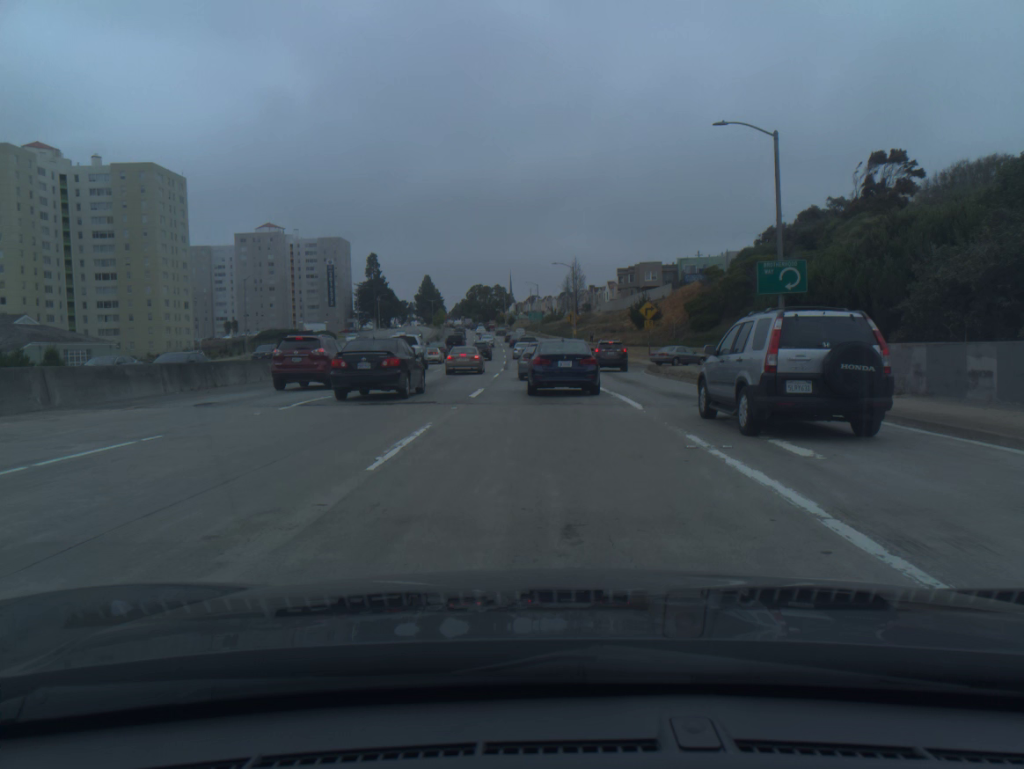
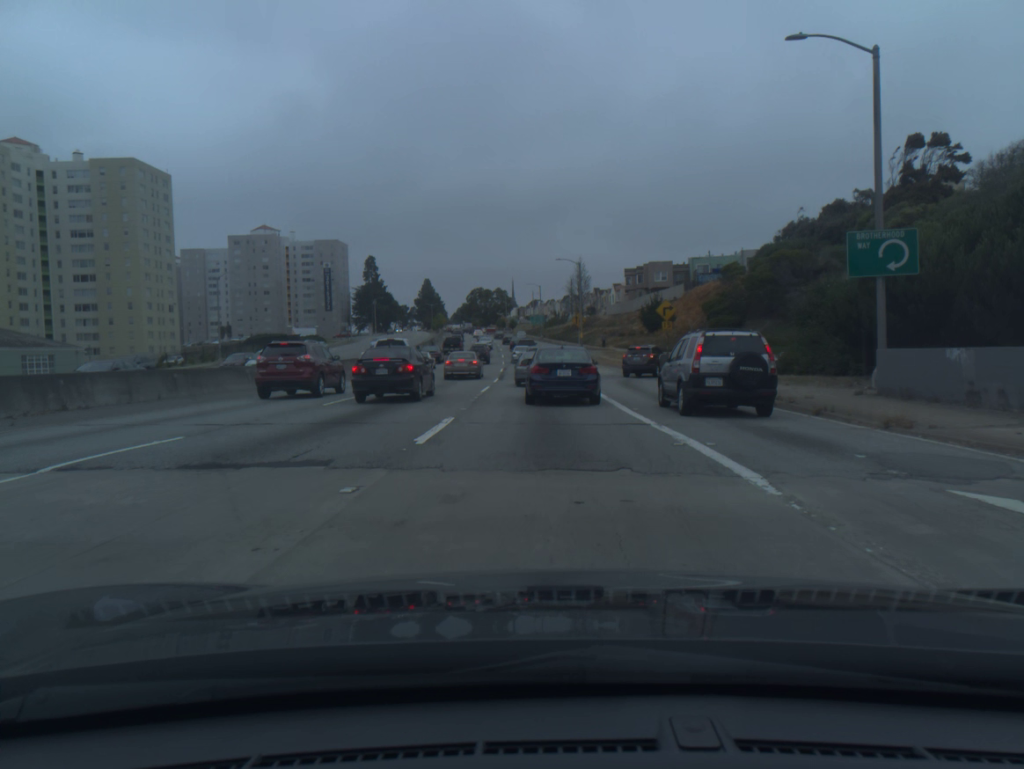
(0.0, +8.8) m; 0°
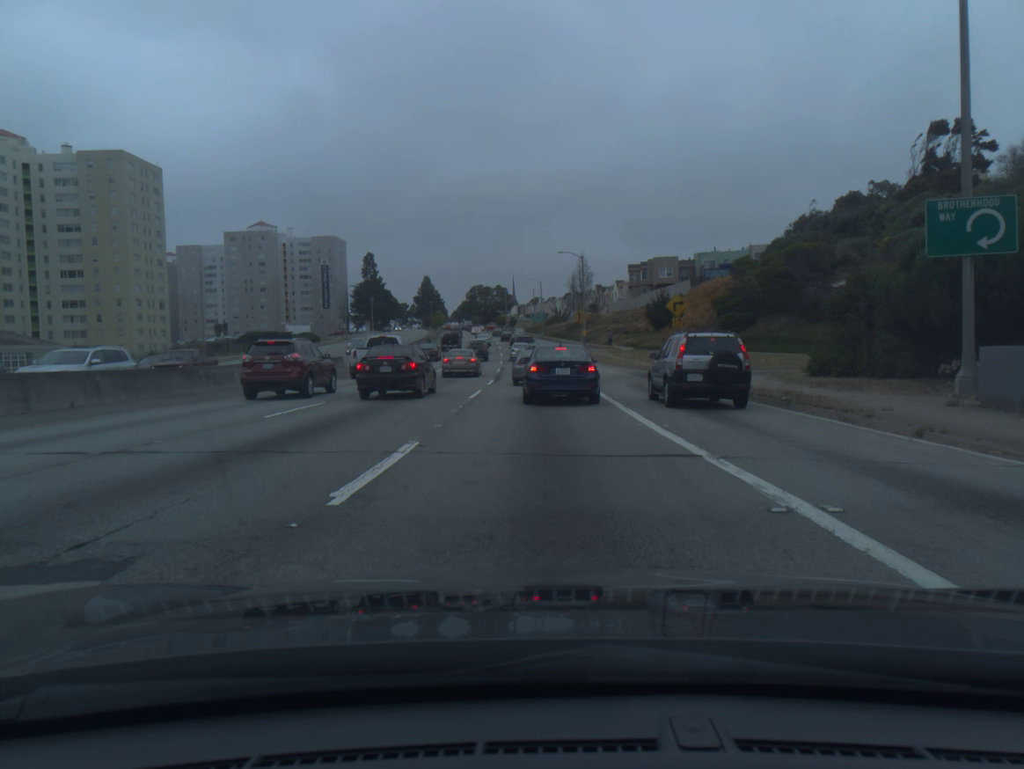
(0.0, +4.3) m; 0°
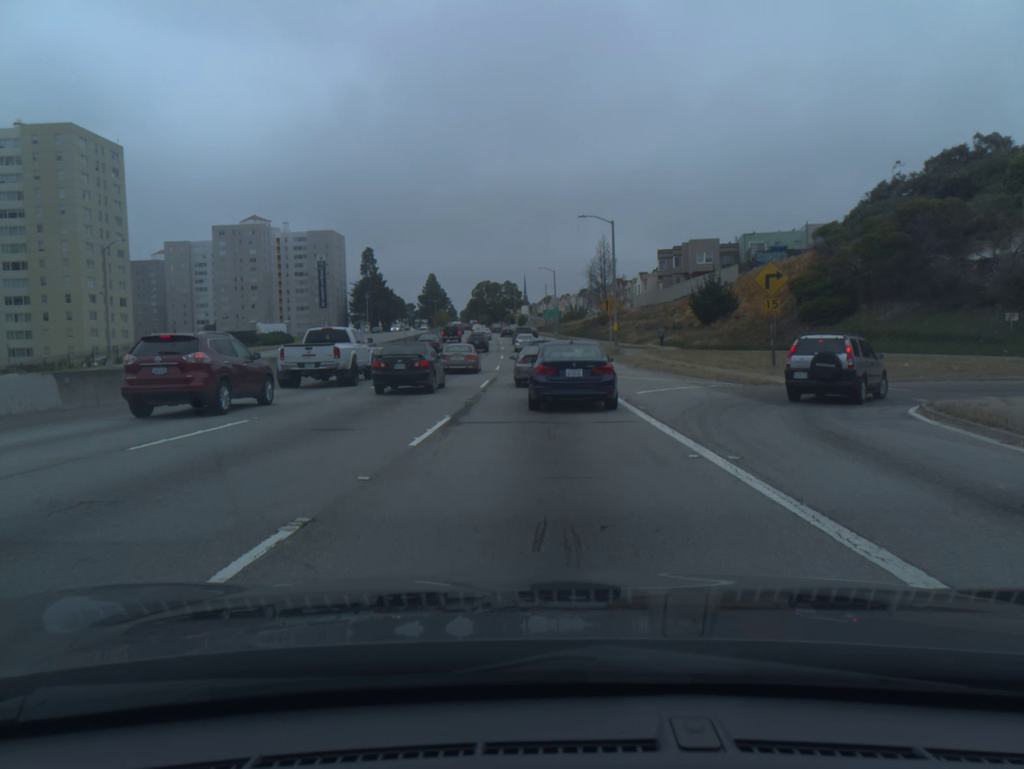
(-0.2, +19.9) m; -1°
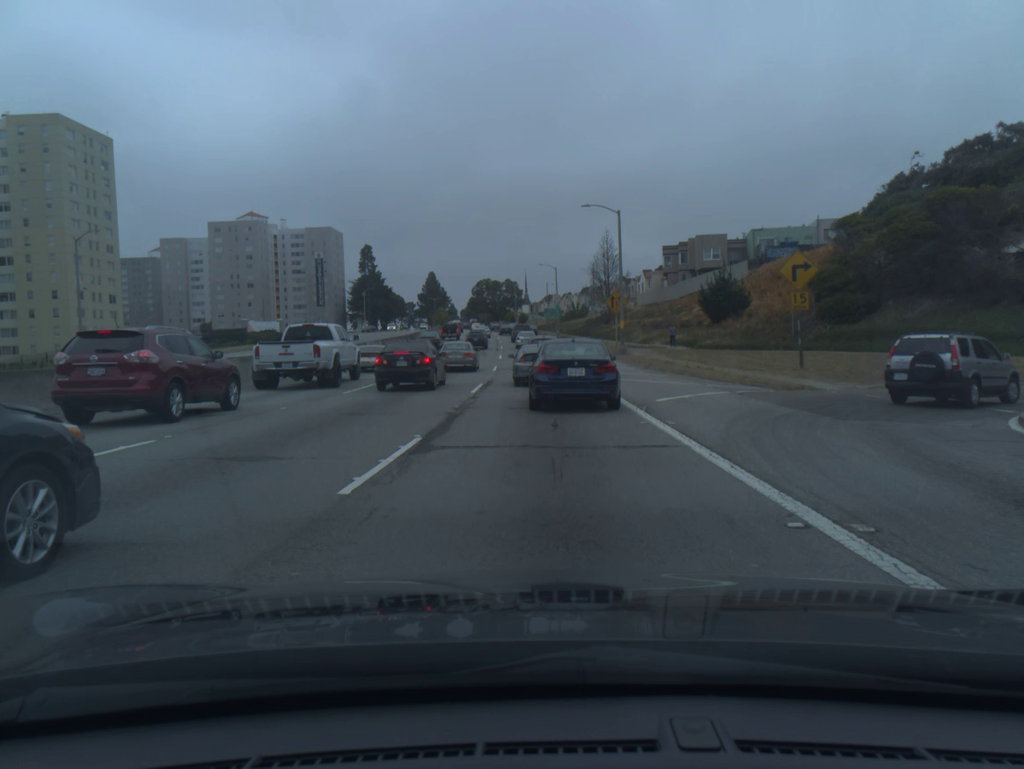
(0.0, +3.6) m; 0°
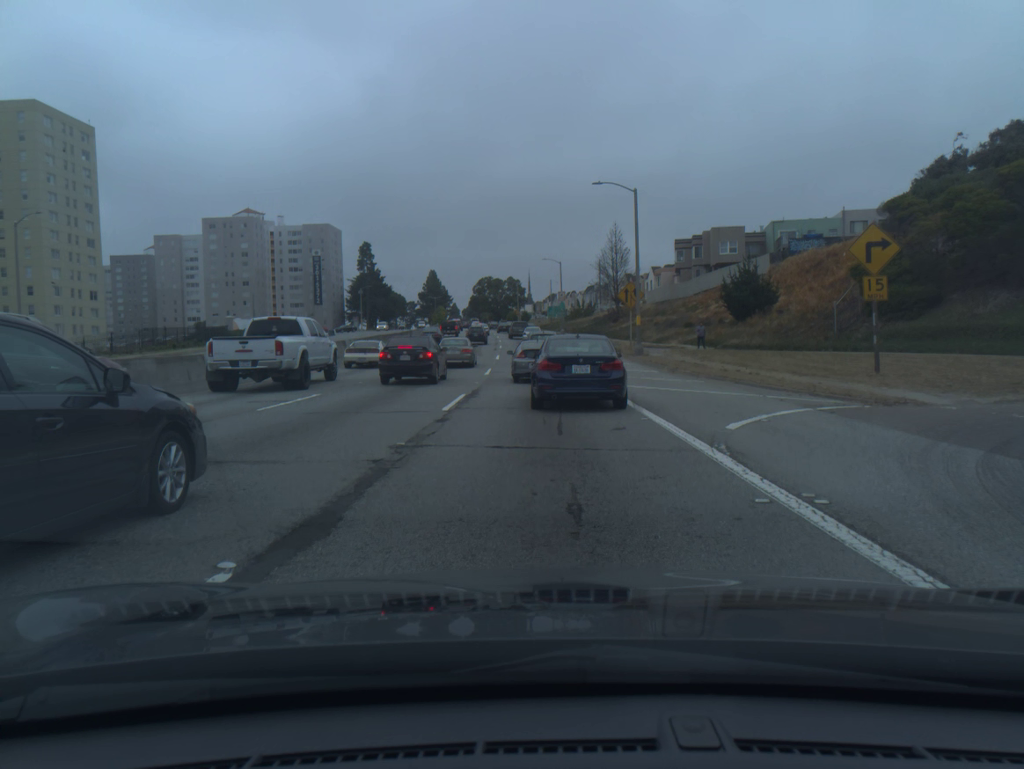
(0.0, +6.9) m; 0°
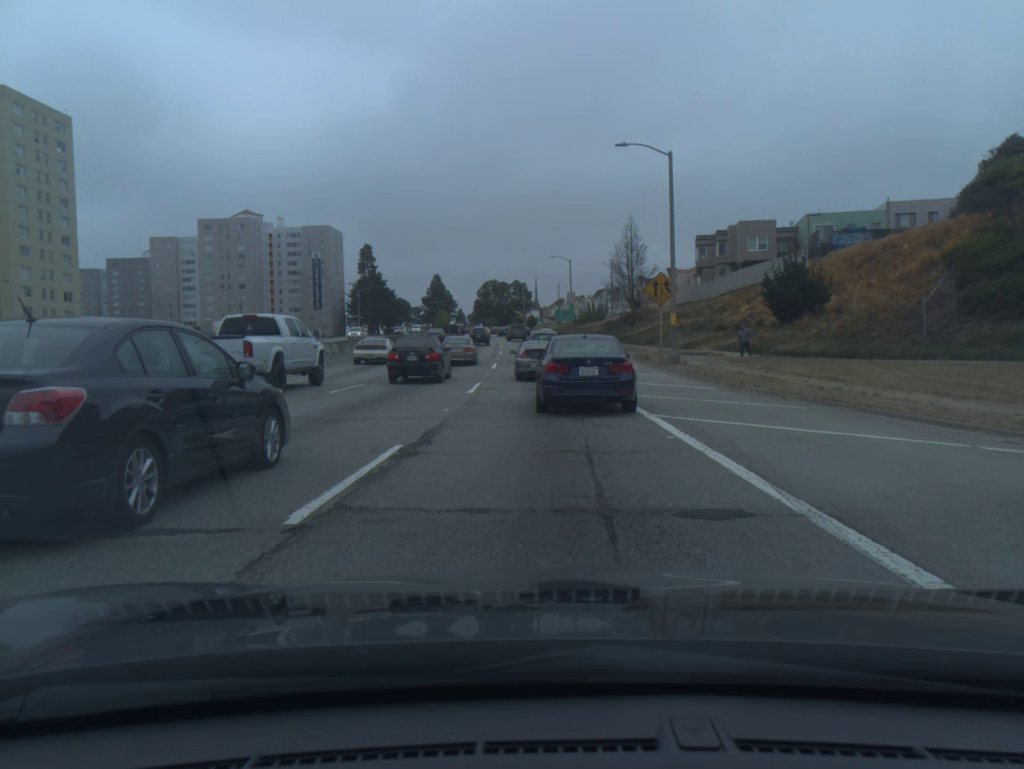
(0.0, +9.5) m; 0°
